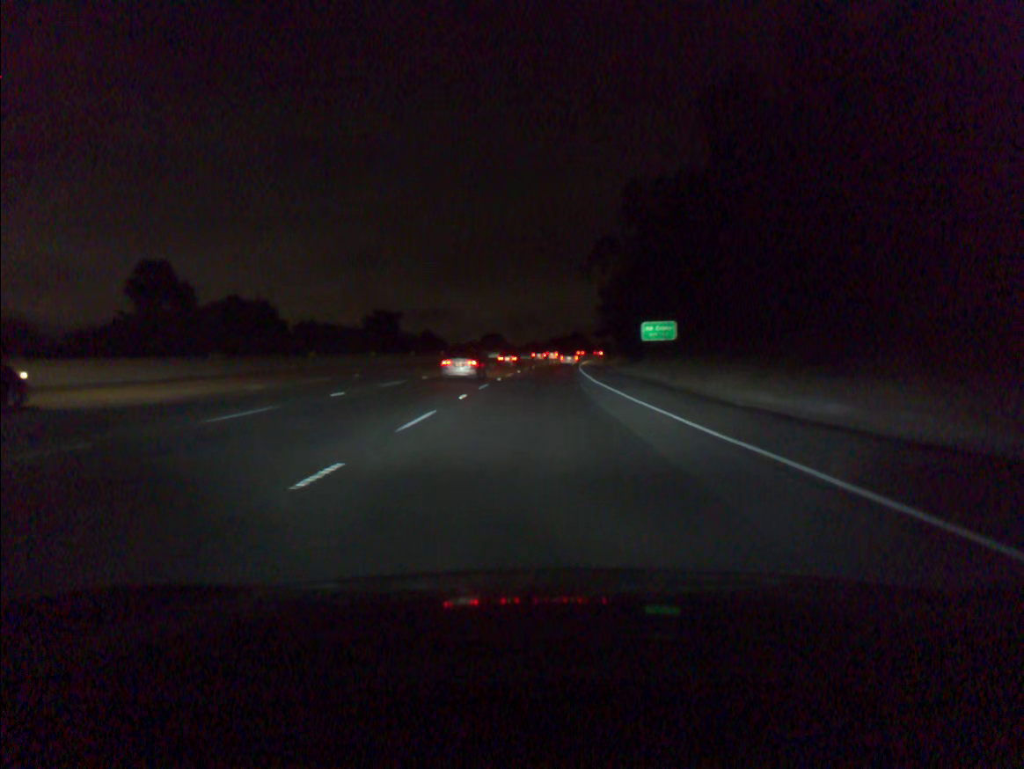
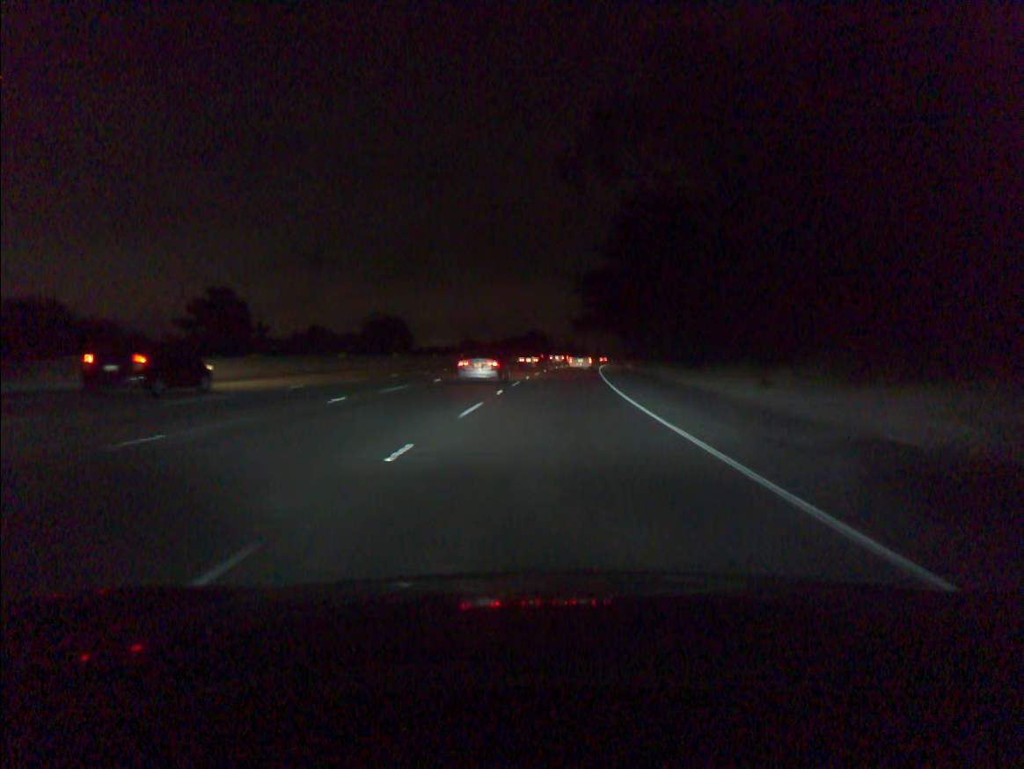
(+1.5, +71.0) m; +3°
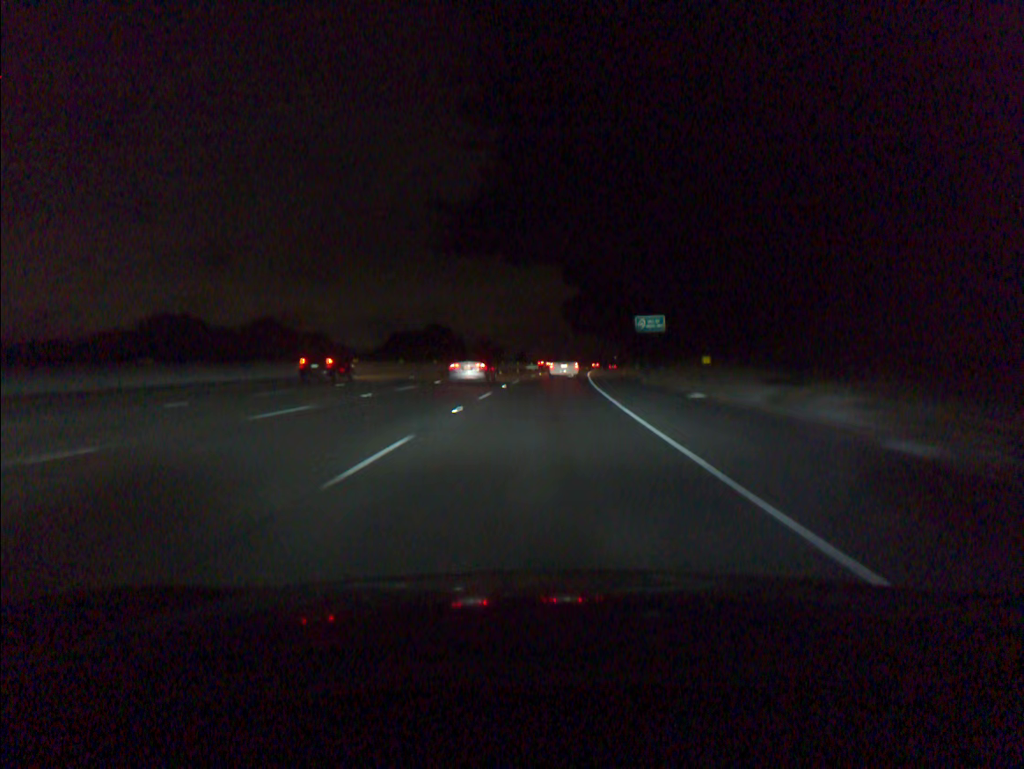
(+4.5, +80.3) m; +6°
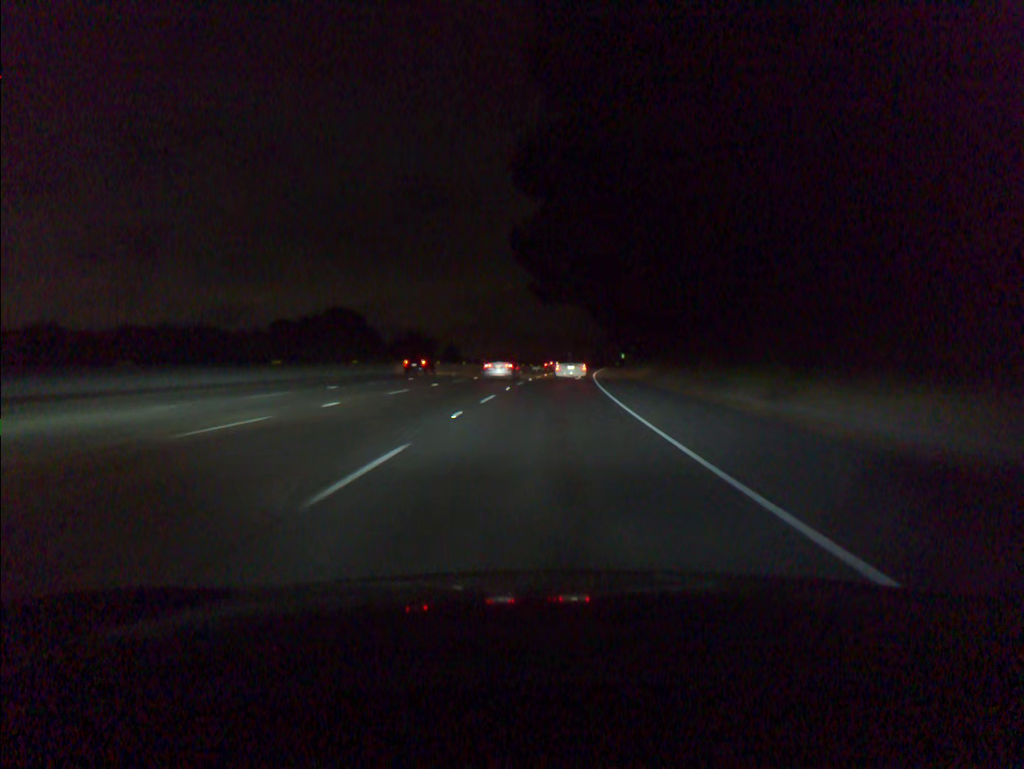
(+1.8, +59.2) m; +4°
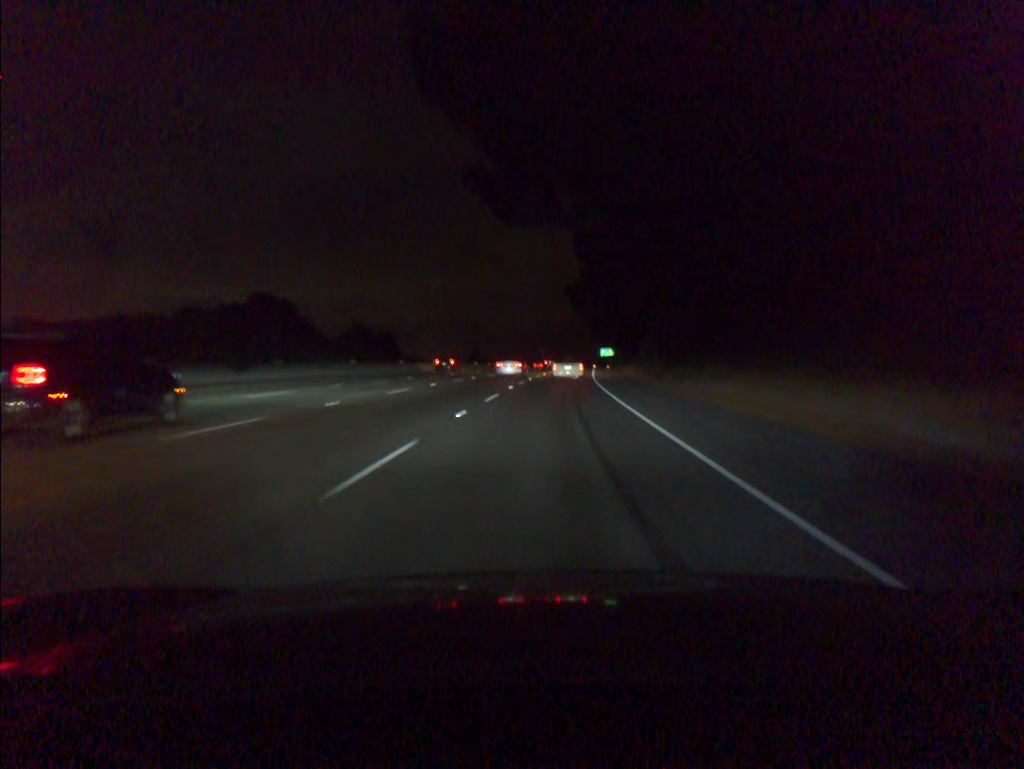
(+0.5, +28.8) m; +2°
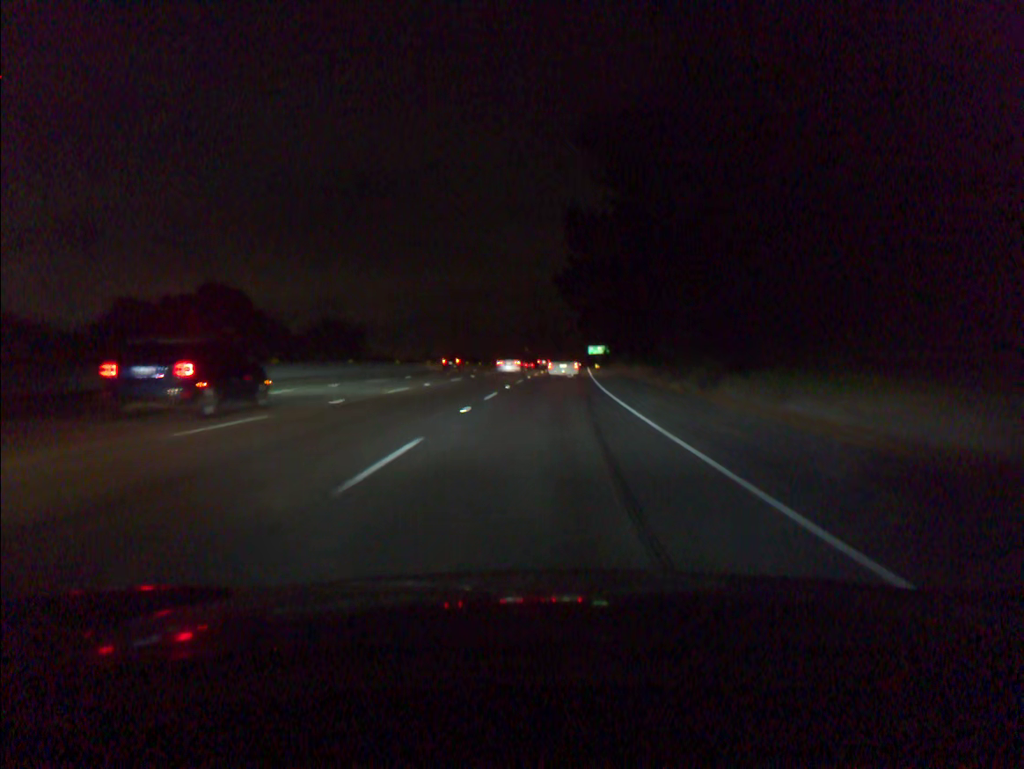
(+0.1, +14.3) m; +1°
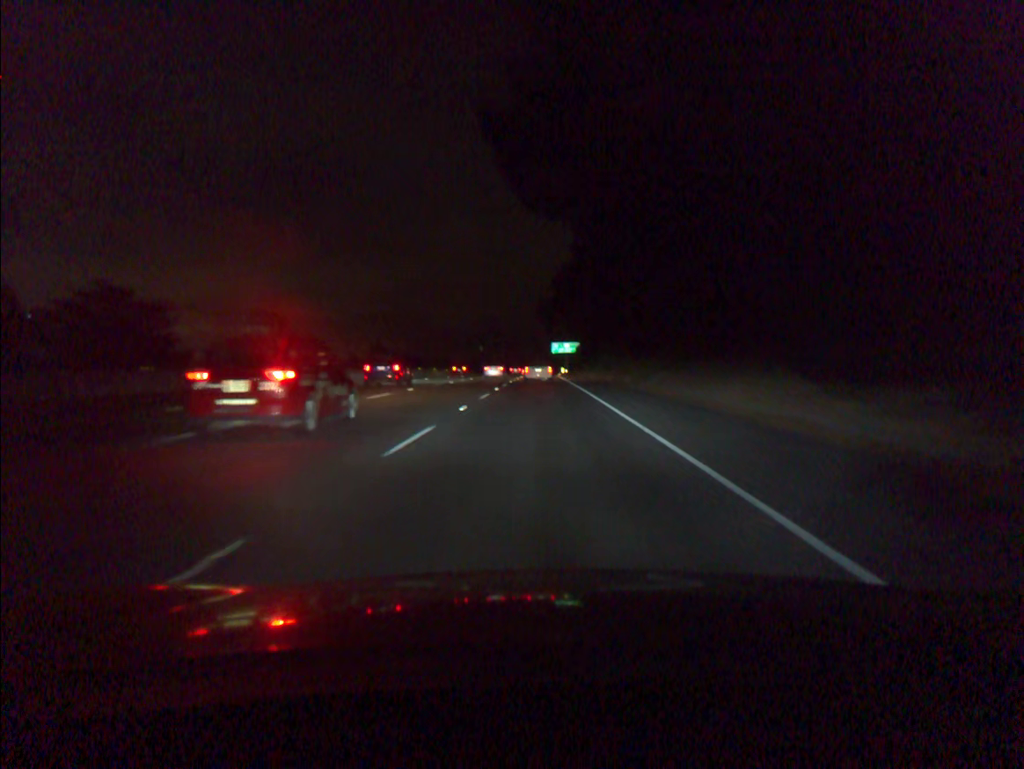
(+2.6, +70.3) m; +3°
